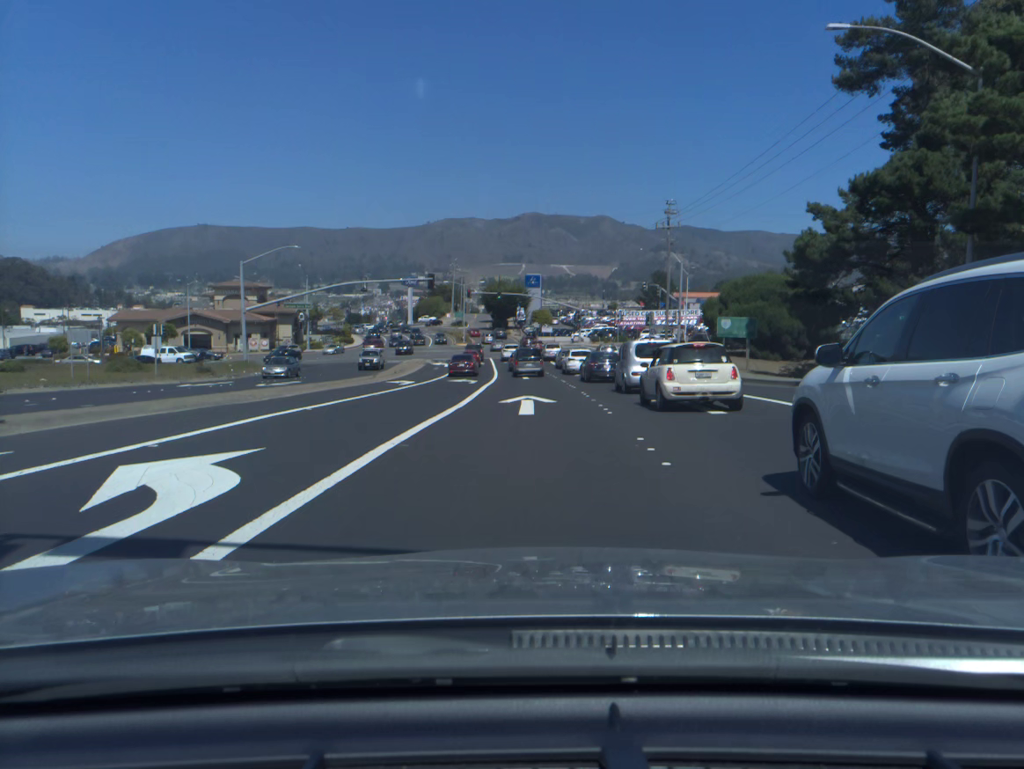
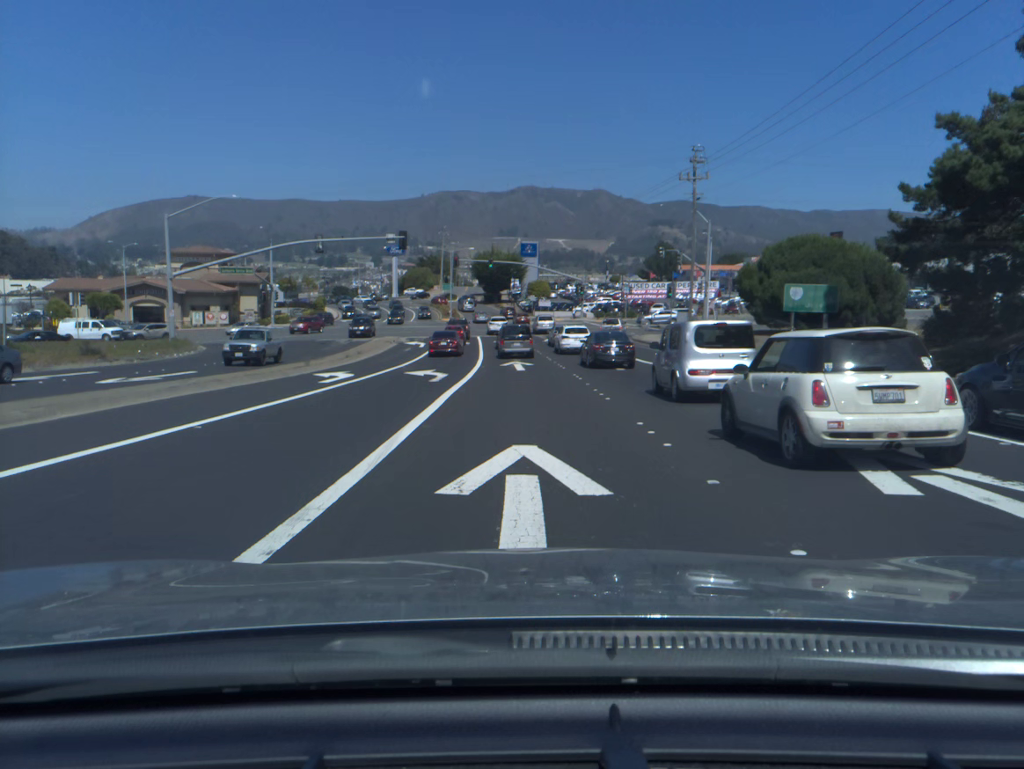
(0.0, +13.4) m; 0°
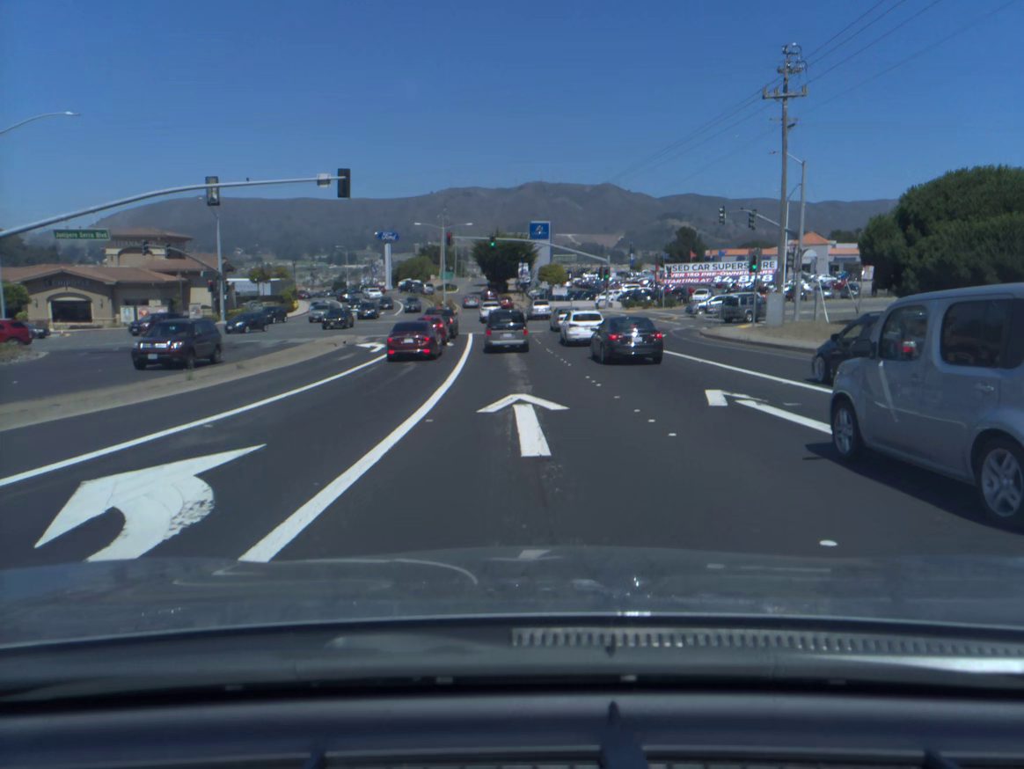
(0.0, +21.6) m; -1°
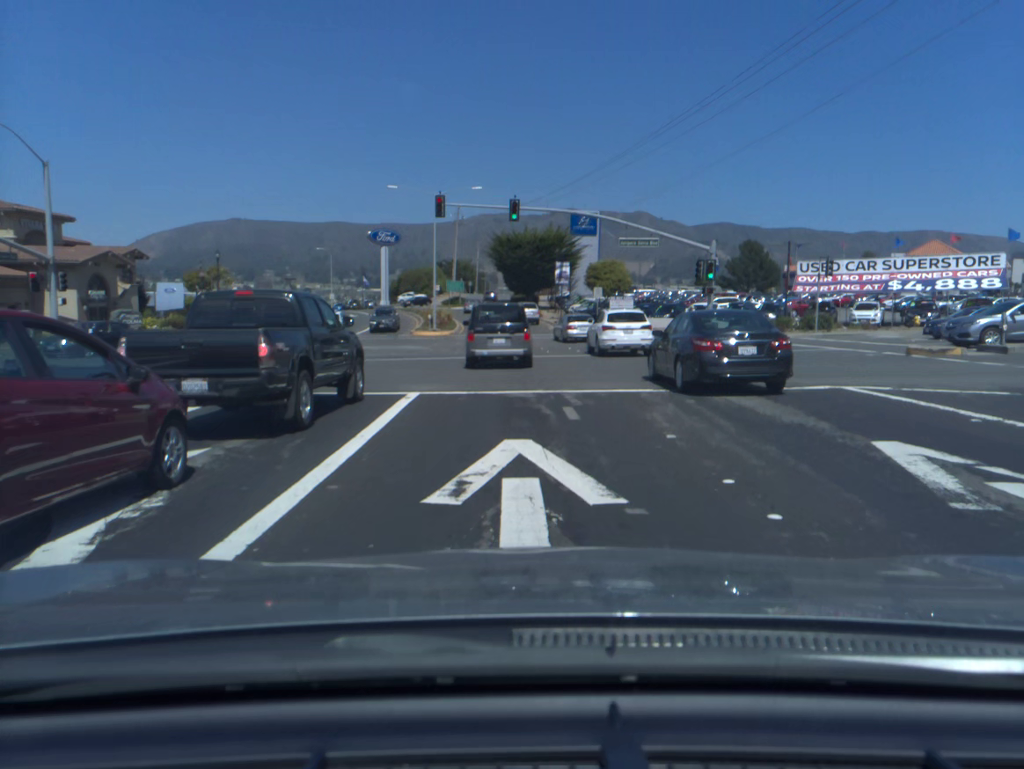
(-0.6, +35.0) m; -2°
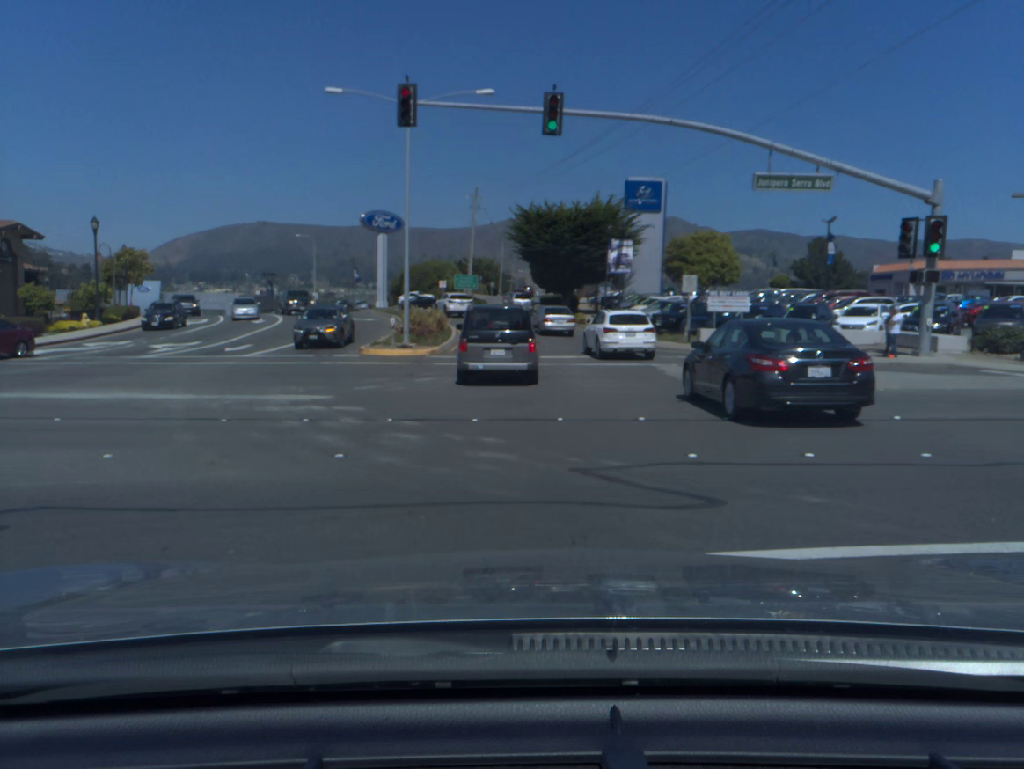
(-0.5, +23.1) m; -2°
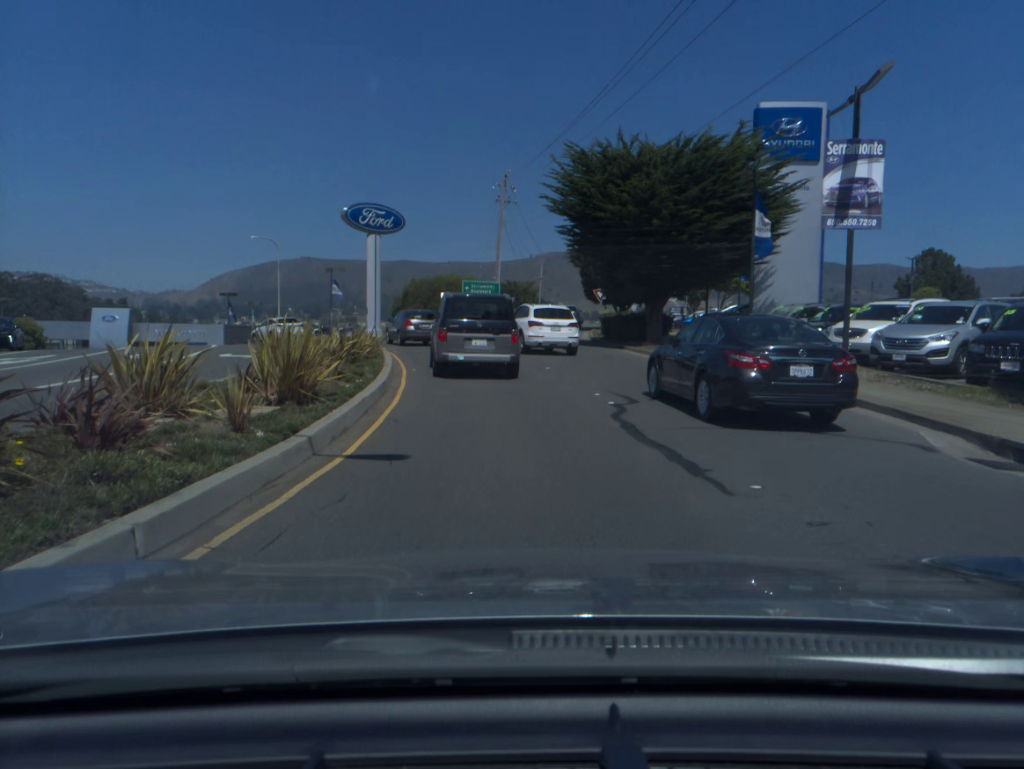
(-0.5, +28.2) m; -3°
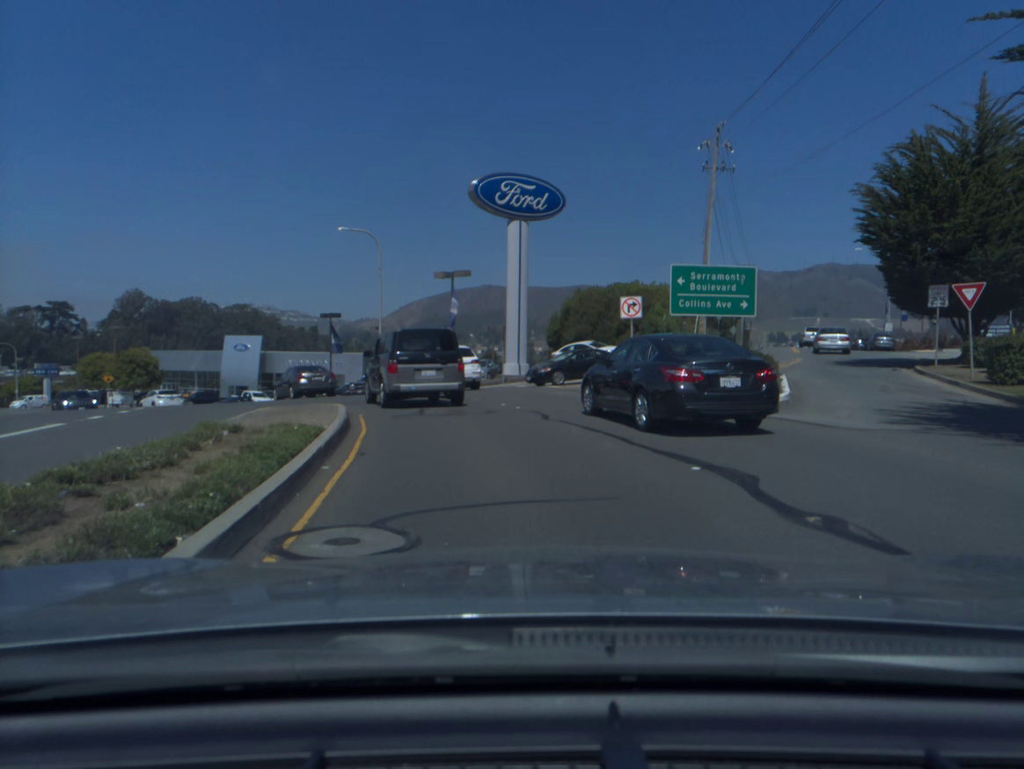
(-2.3, +24.6) m; -13°
